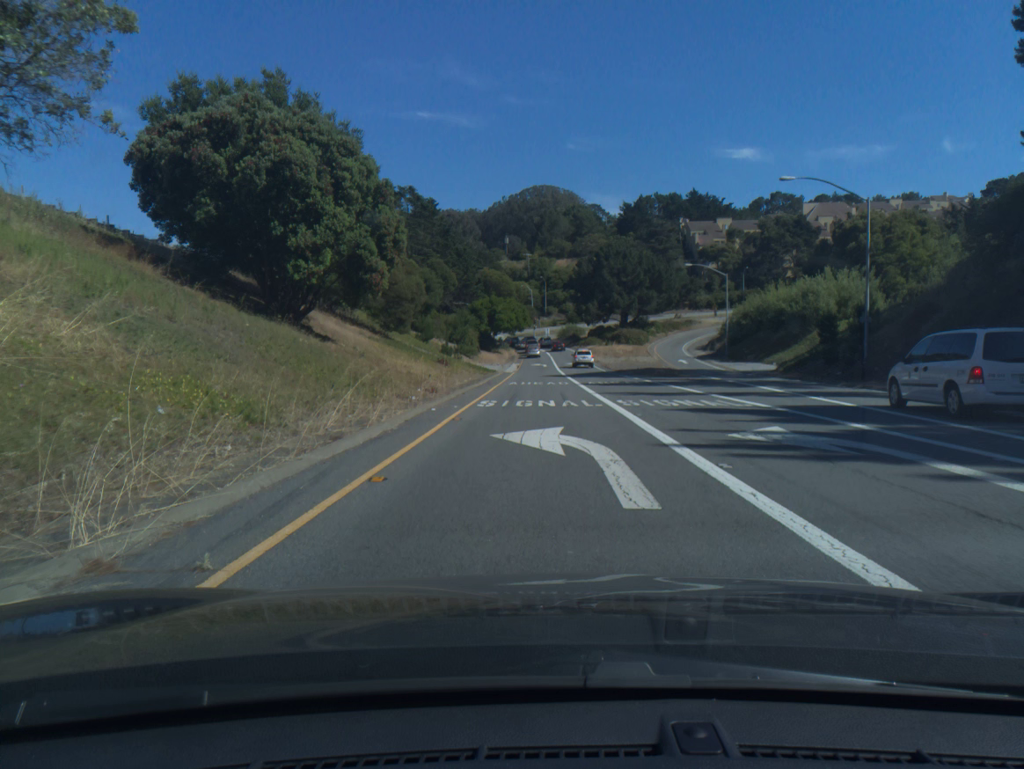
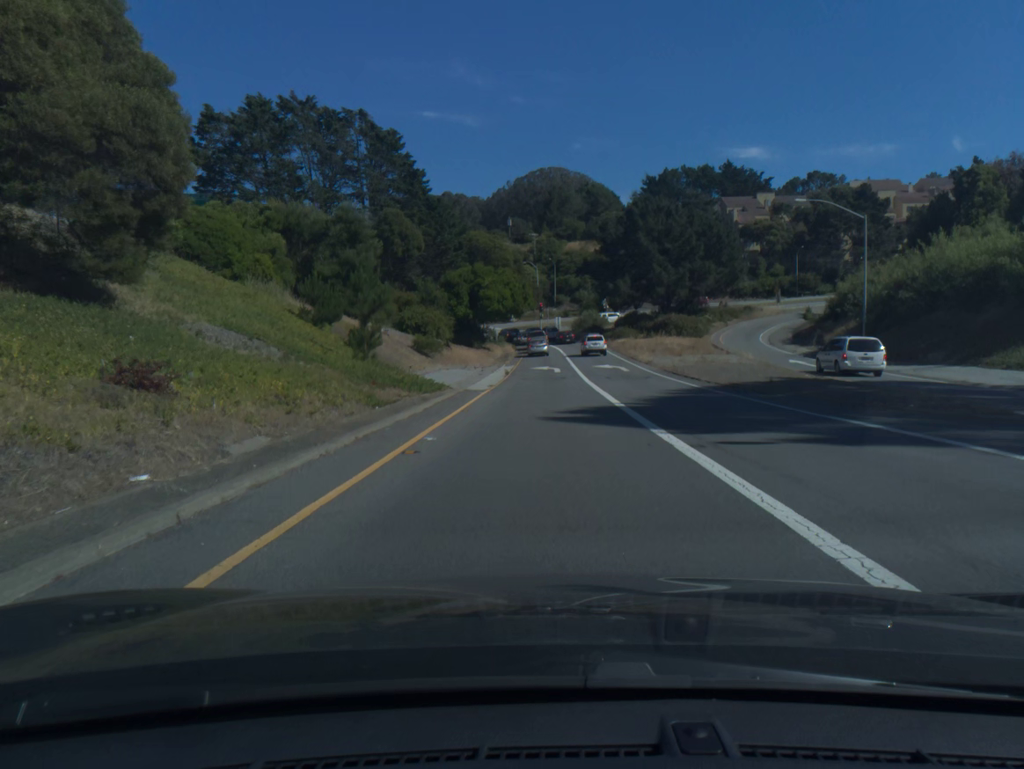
(-0.2, +35.5) m; -1°
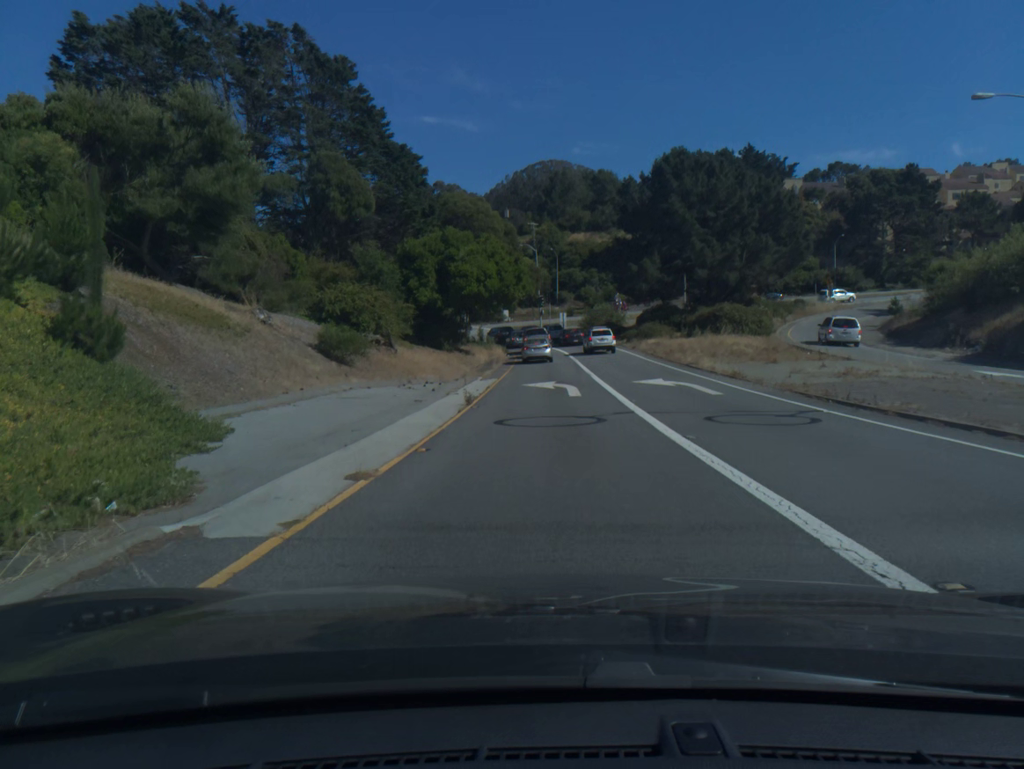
(0.0, +21.2) m; 0°
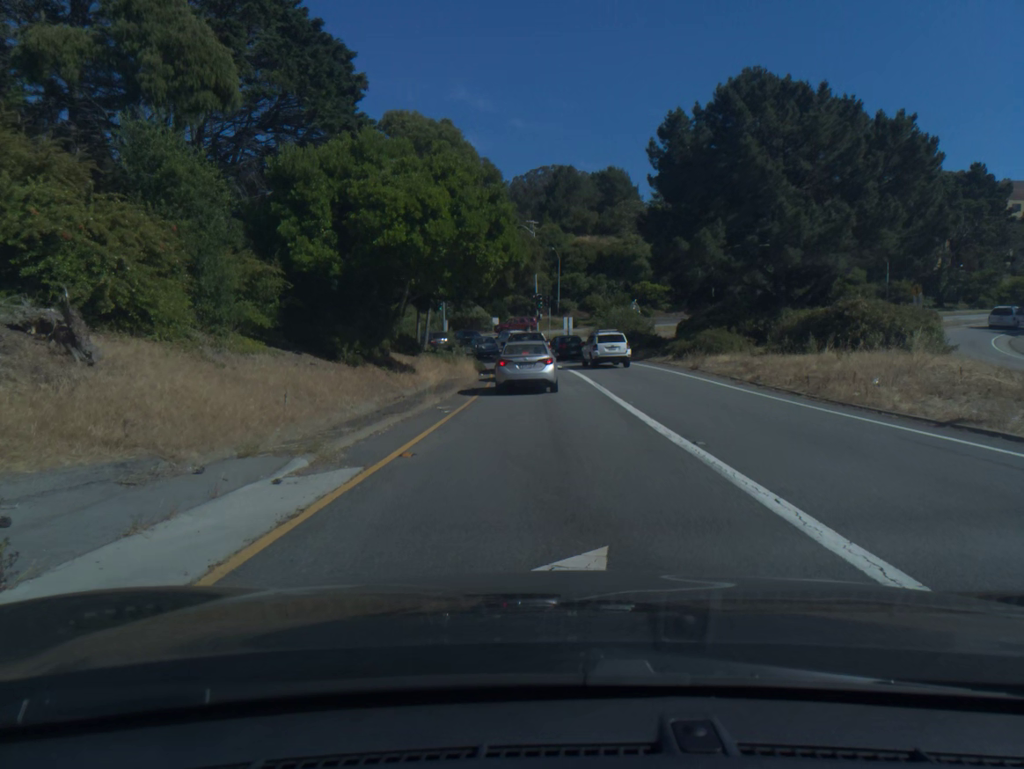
(+0.1, +23.2) m; 0°
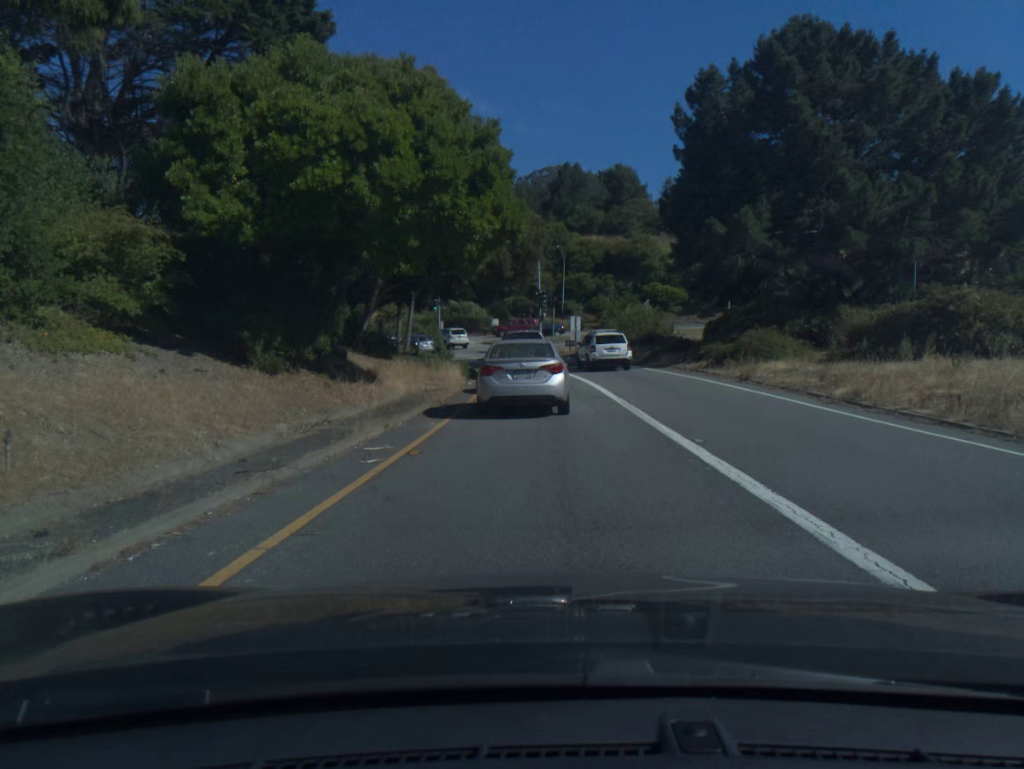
(0.0, +7.3) m; 0°
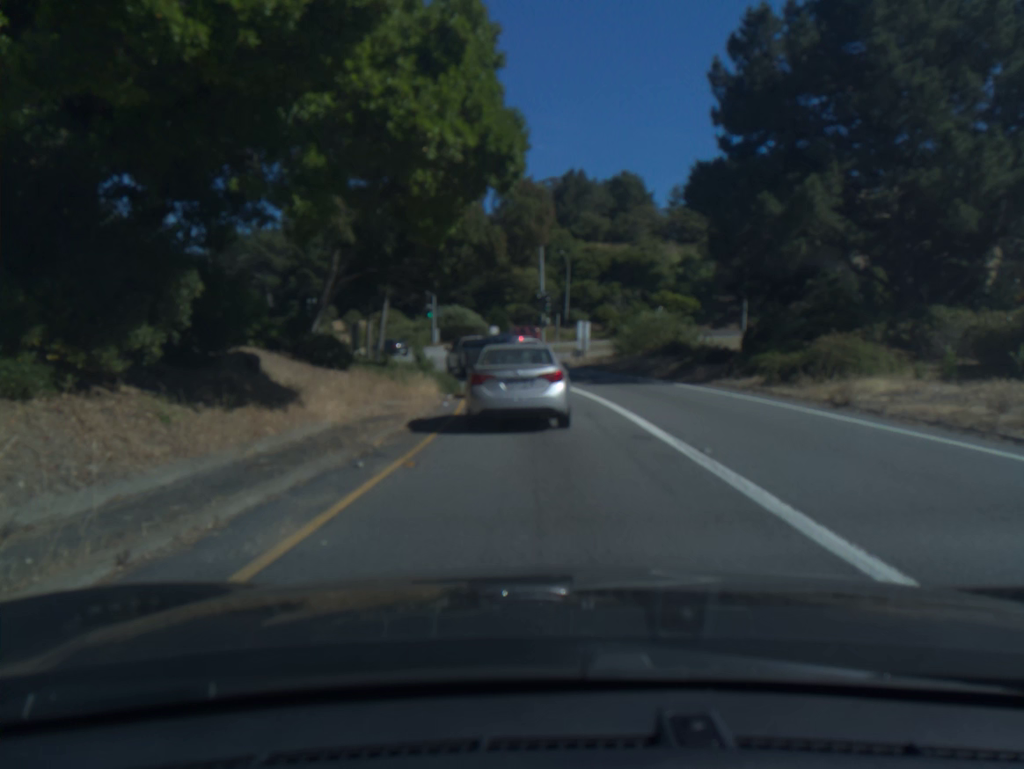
(-0.1, +8.0) m; -1°
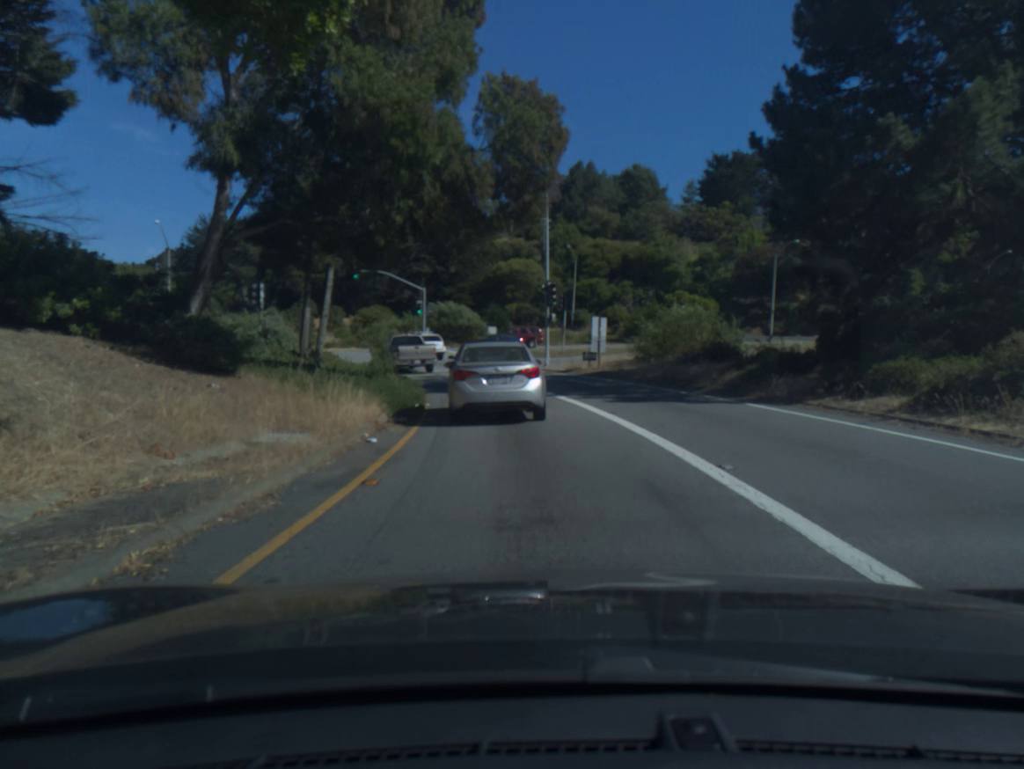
(+0.1, +8.6) m; 0°
